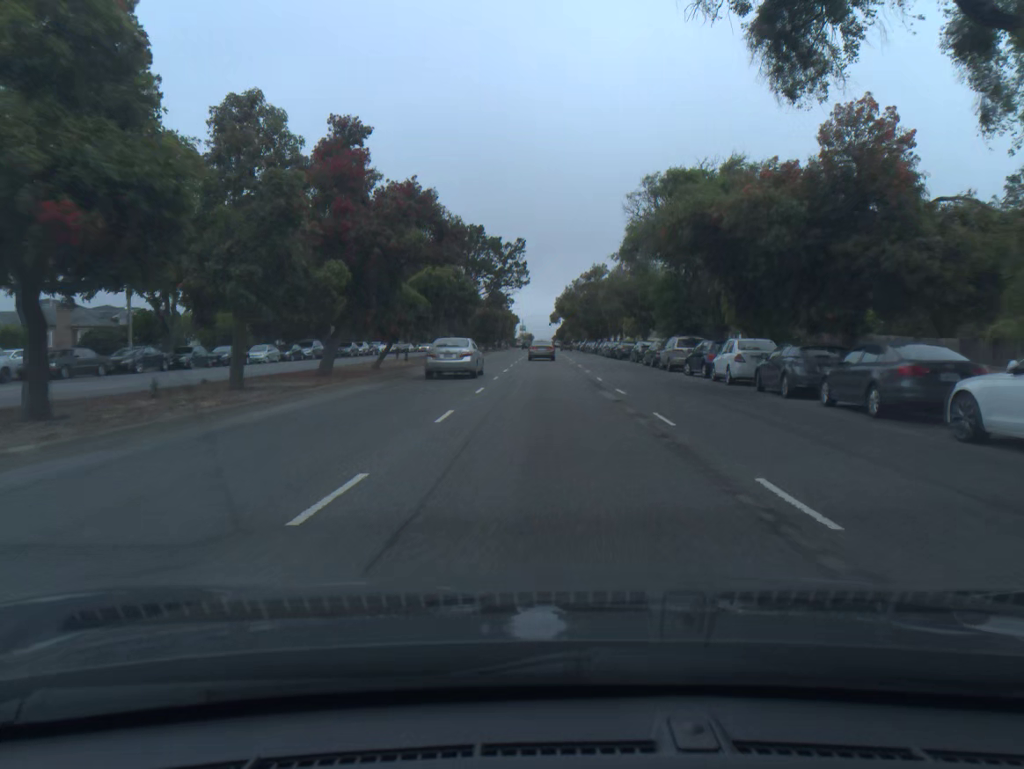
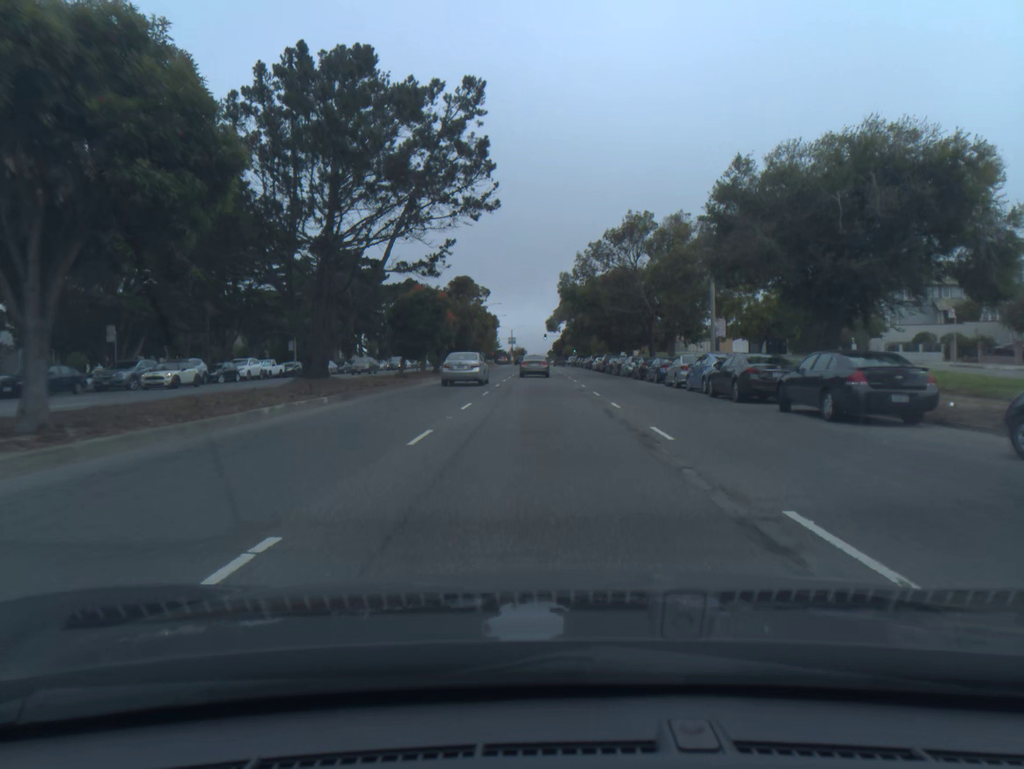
(+0.2, +45.0) m; +1°
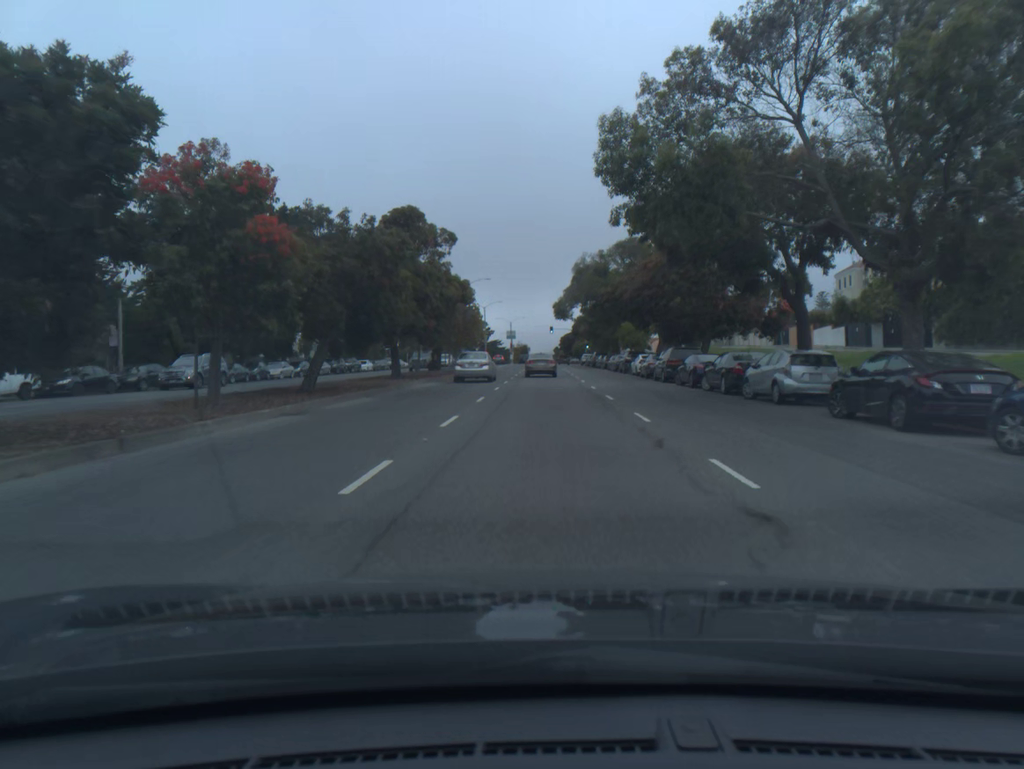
(0.0, +32.8) m; 0°
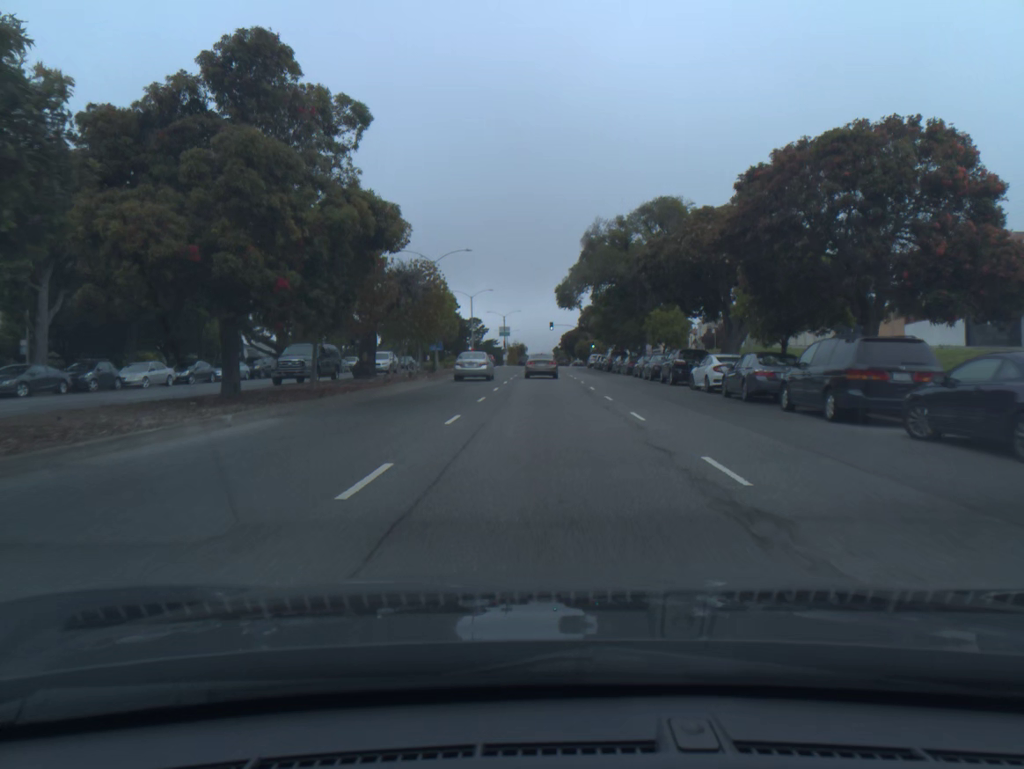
(0.0, +21.6) m; 0°
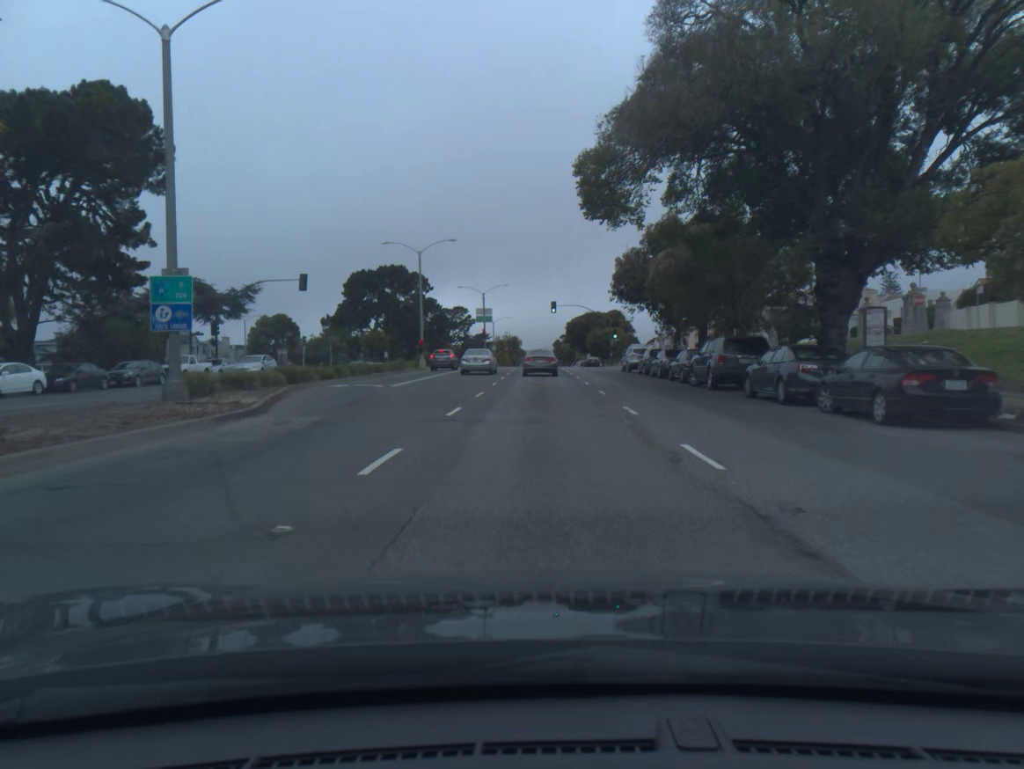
(+0.1, +42.2) m; 0°
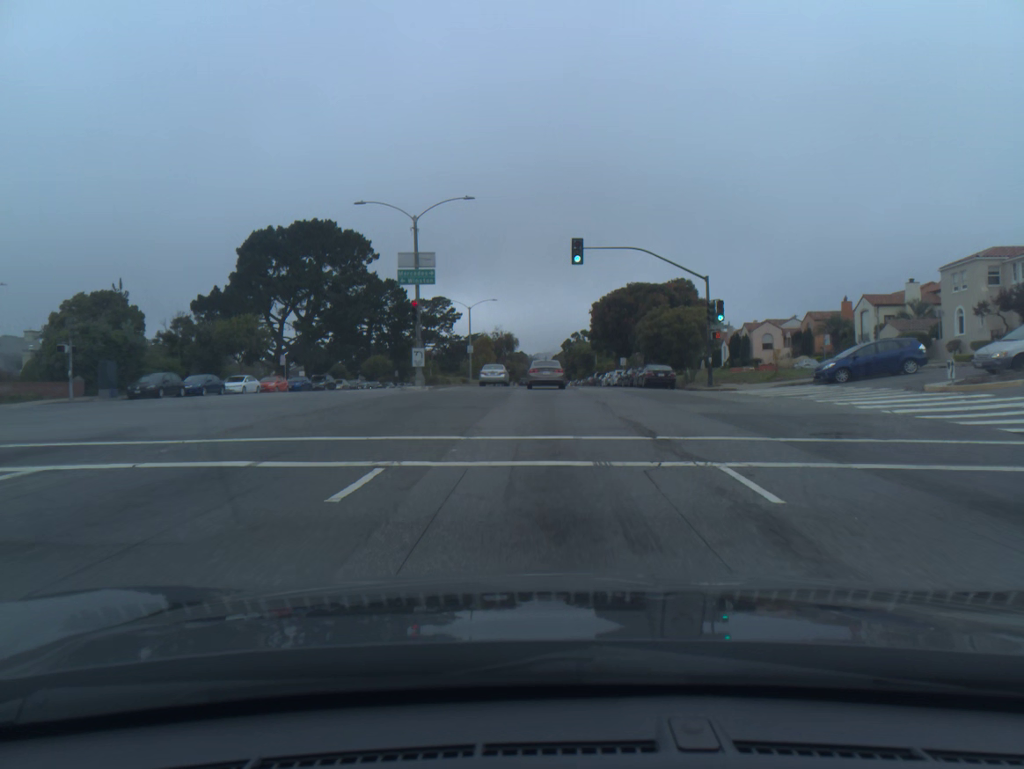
(-0.3, +50.8) m; 0°
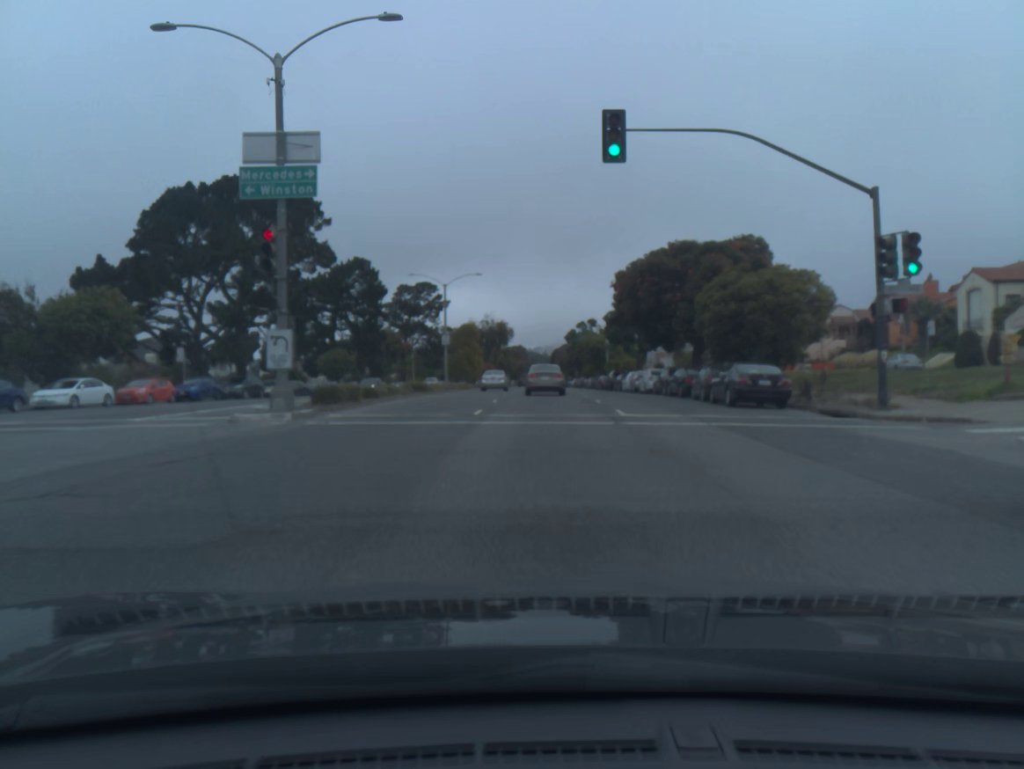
(0.0, +19.9) m; 0°
